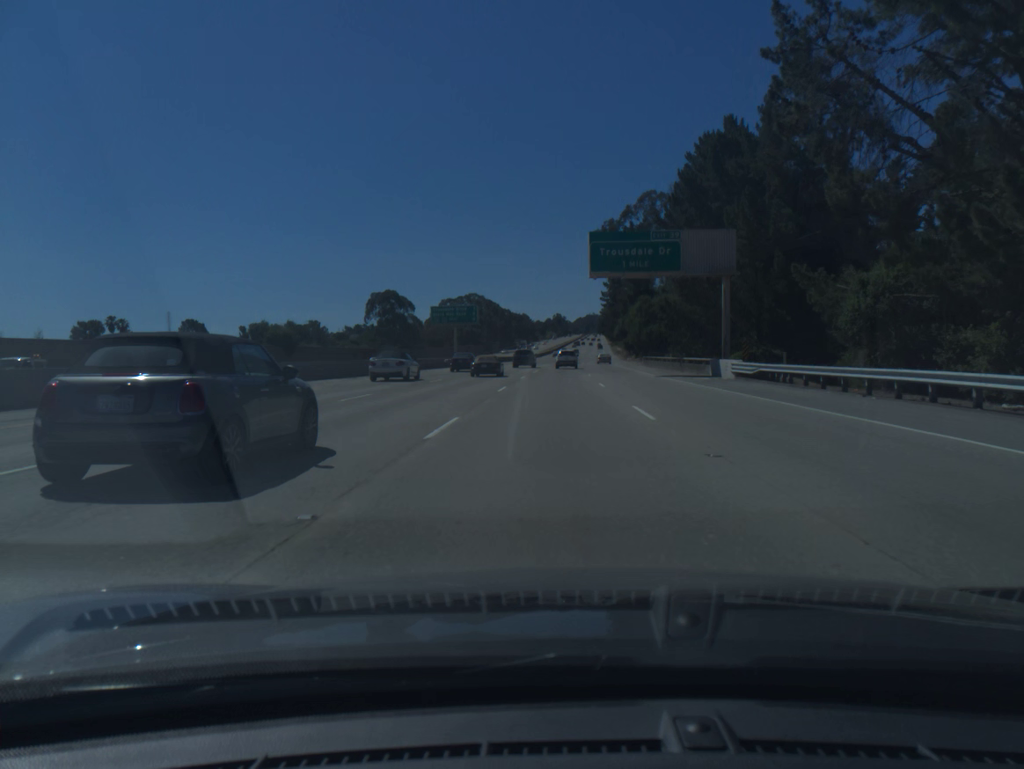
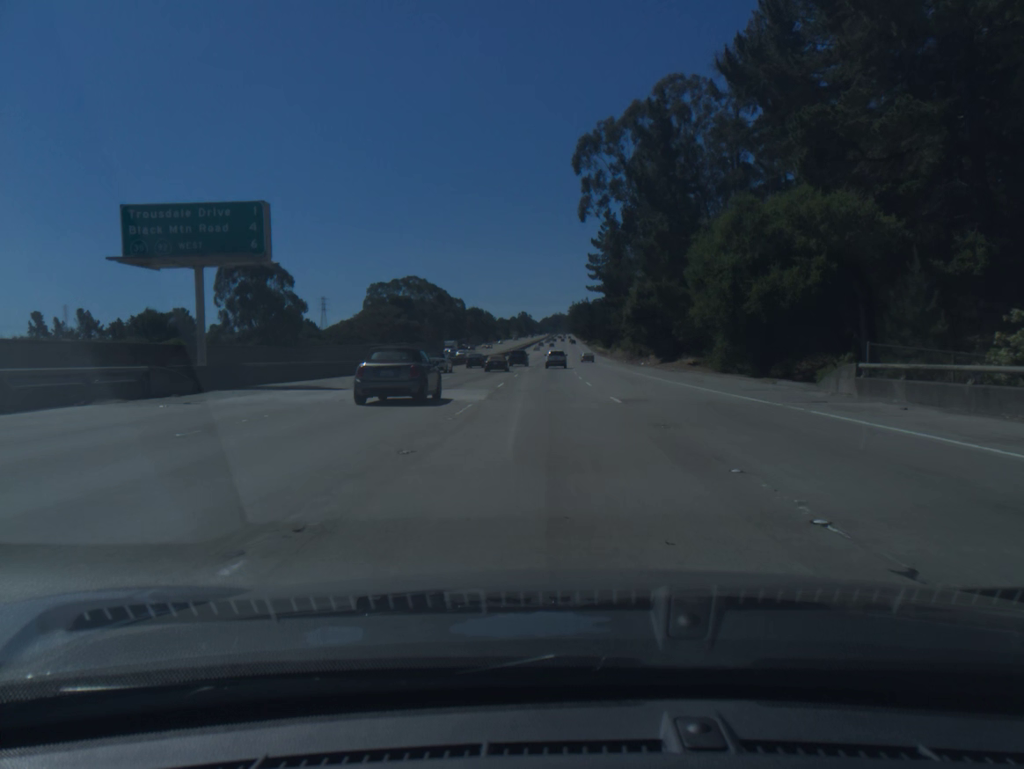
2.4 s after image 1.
(+1.6, +68.3) m; +3°
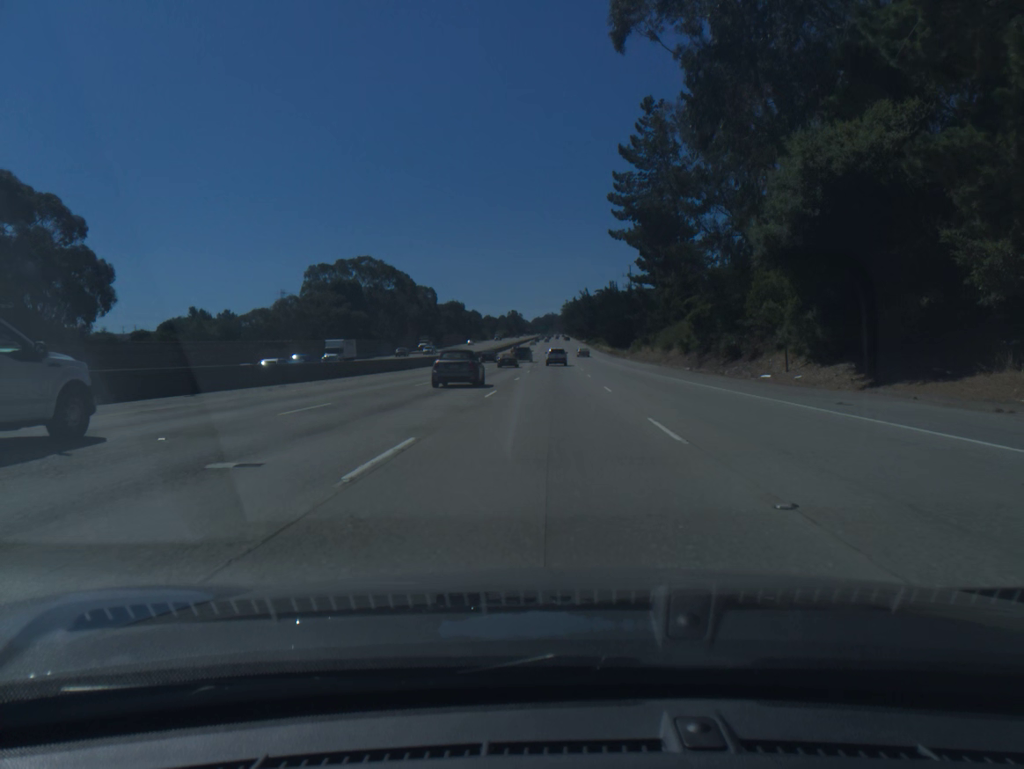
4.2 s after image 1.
(+0.4, +51.8) m; +1°
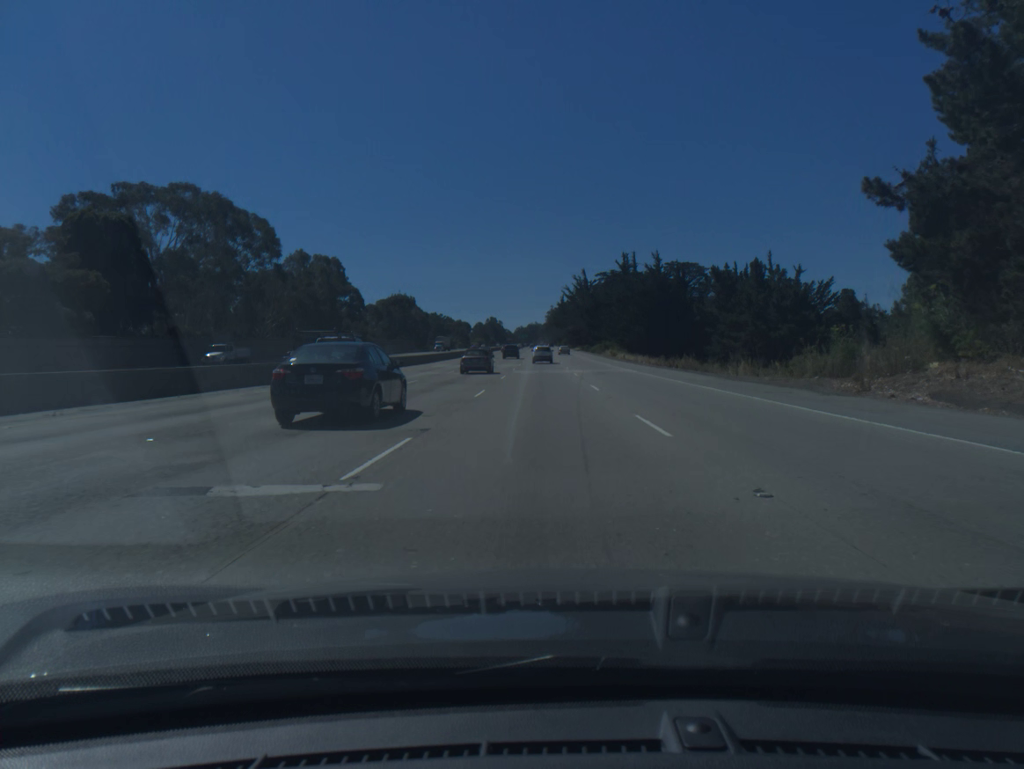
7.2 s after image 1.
(+1.4, +87.1) m; +1°
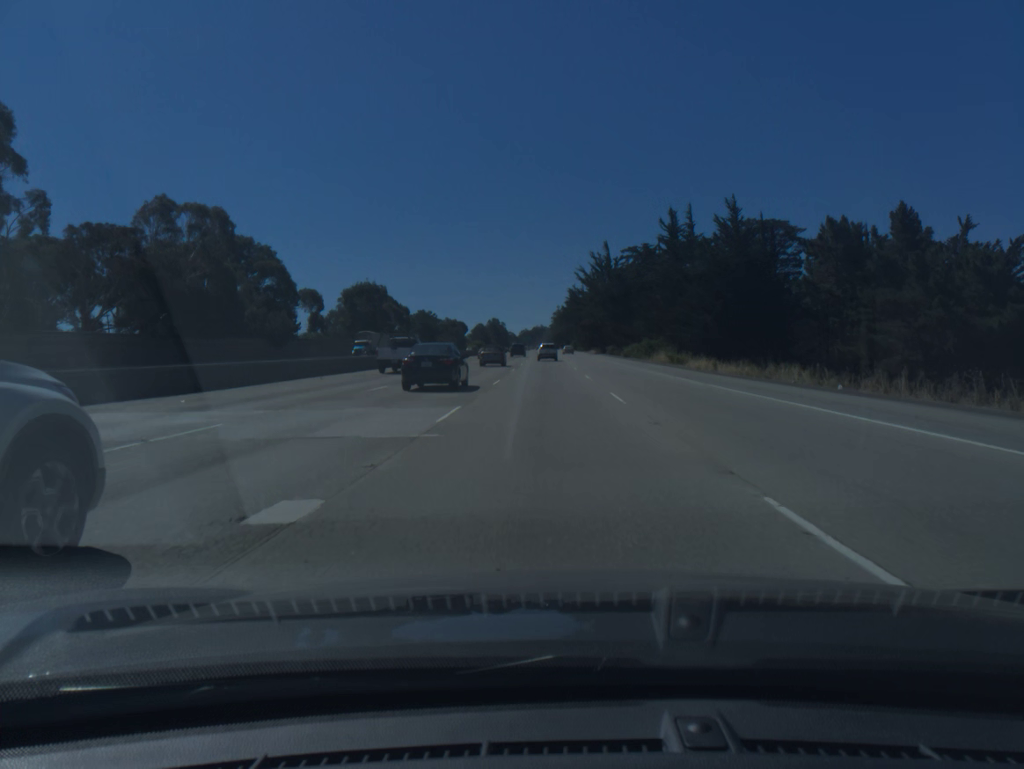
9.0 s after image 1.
(-0.1, +52.0) m; 0°
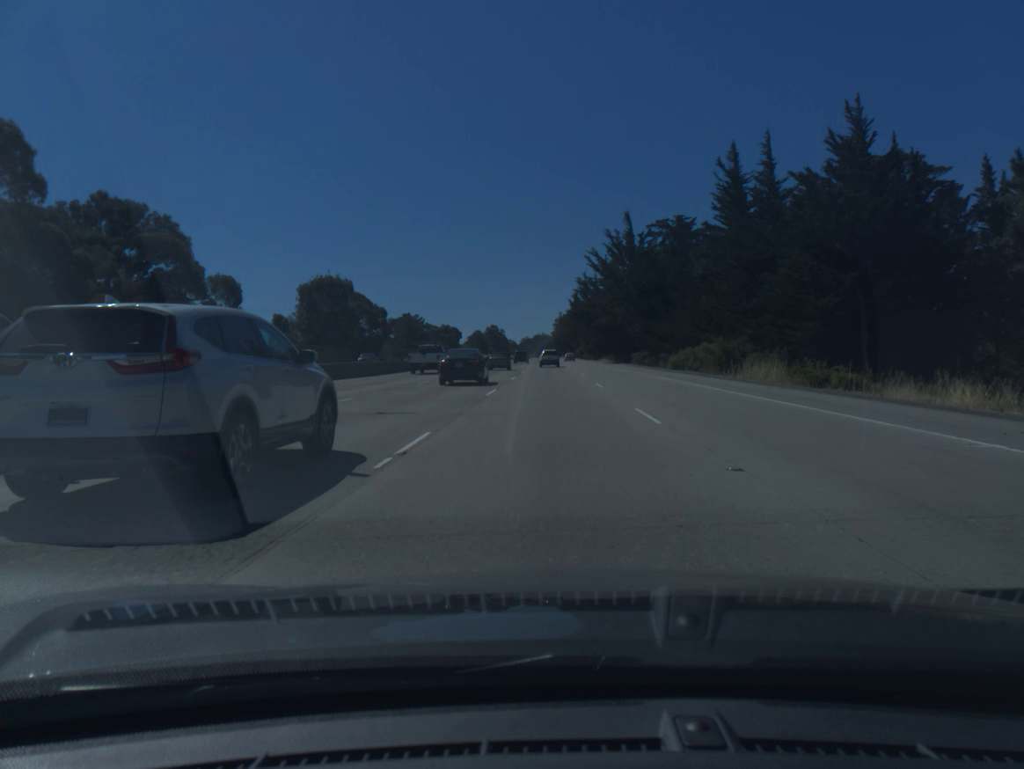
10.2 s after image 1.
(0.0, +34.4) m; 0°
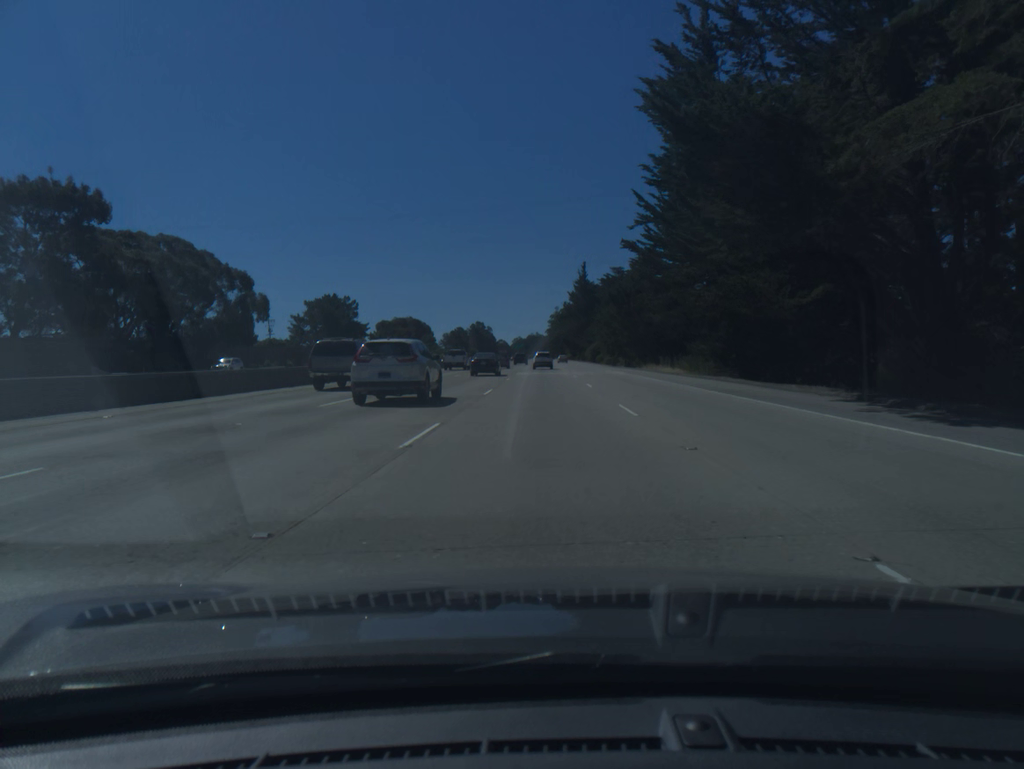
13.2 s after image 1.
(+0.4, +85.7) m; 0°
